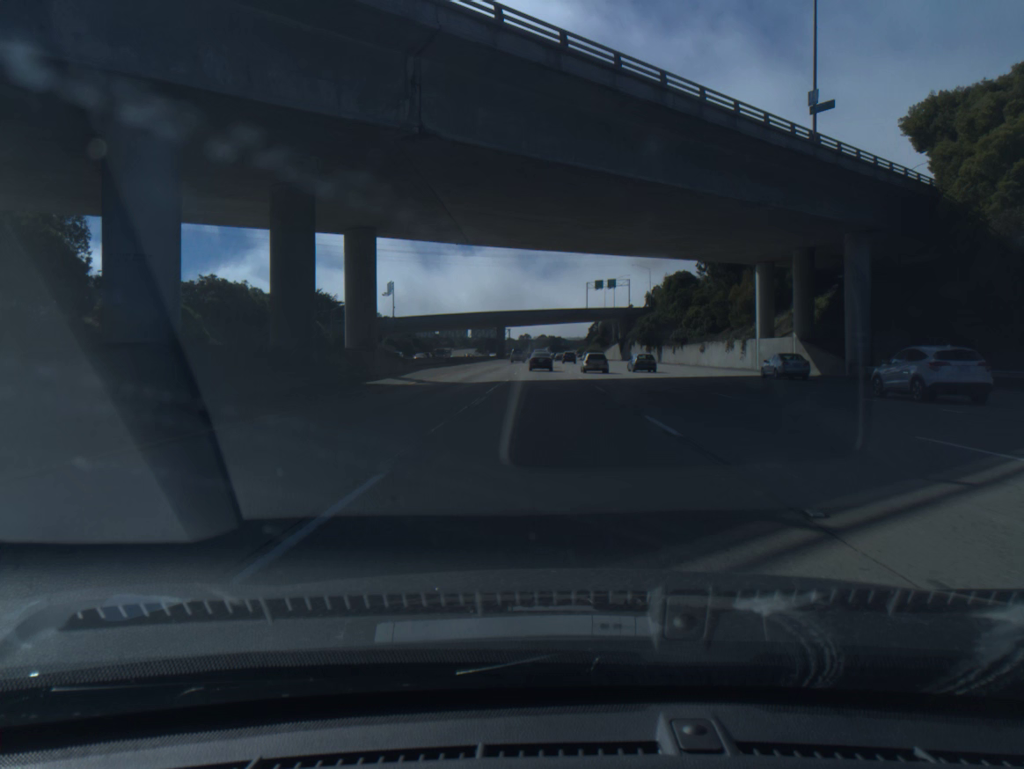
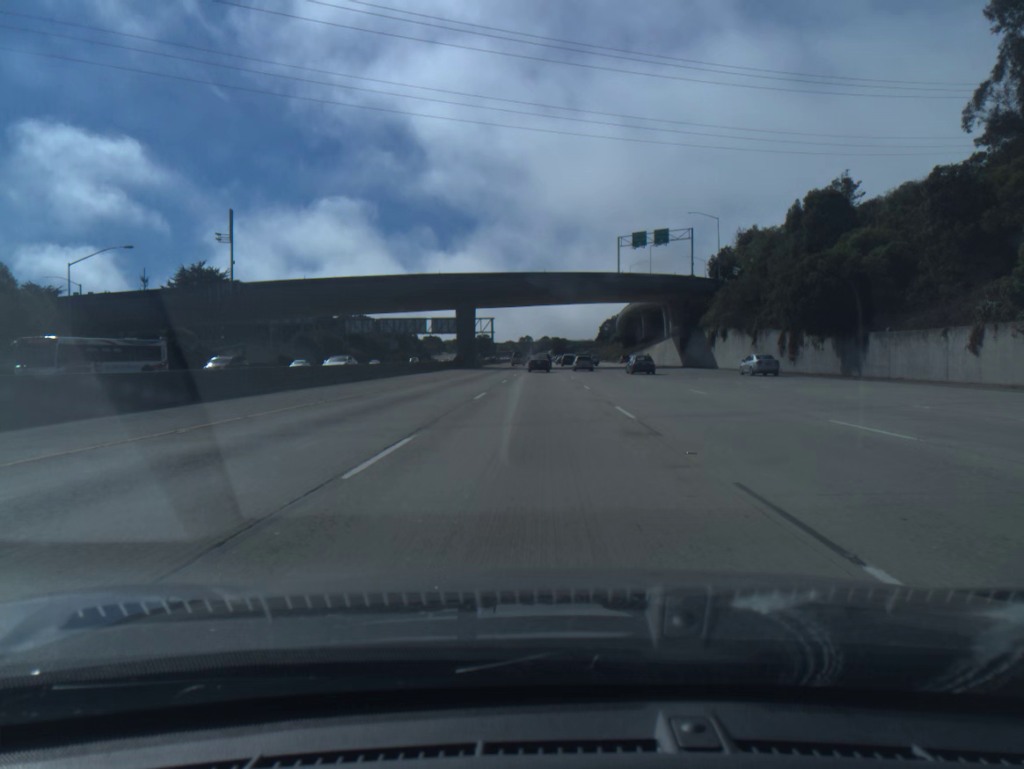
(0.0, +84.3) m; 0°
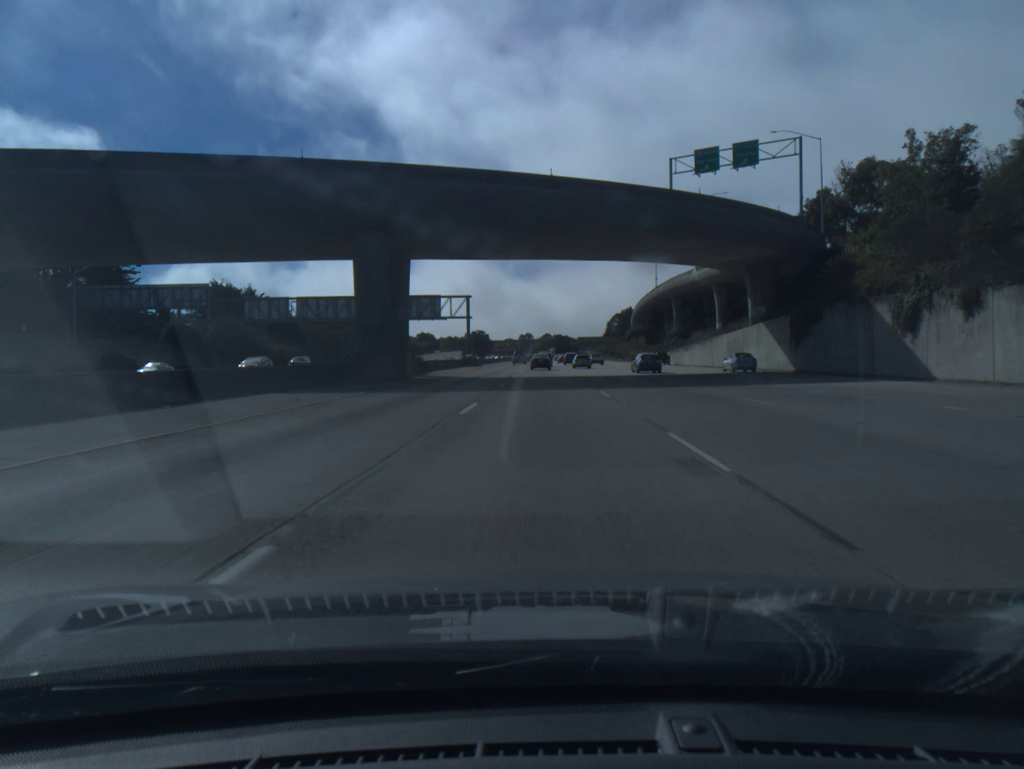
(-0.1, +50.6) m; 0°
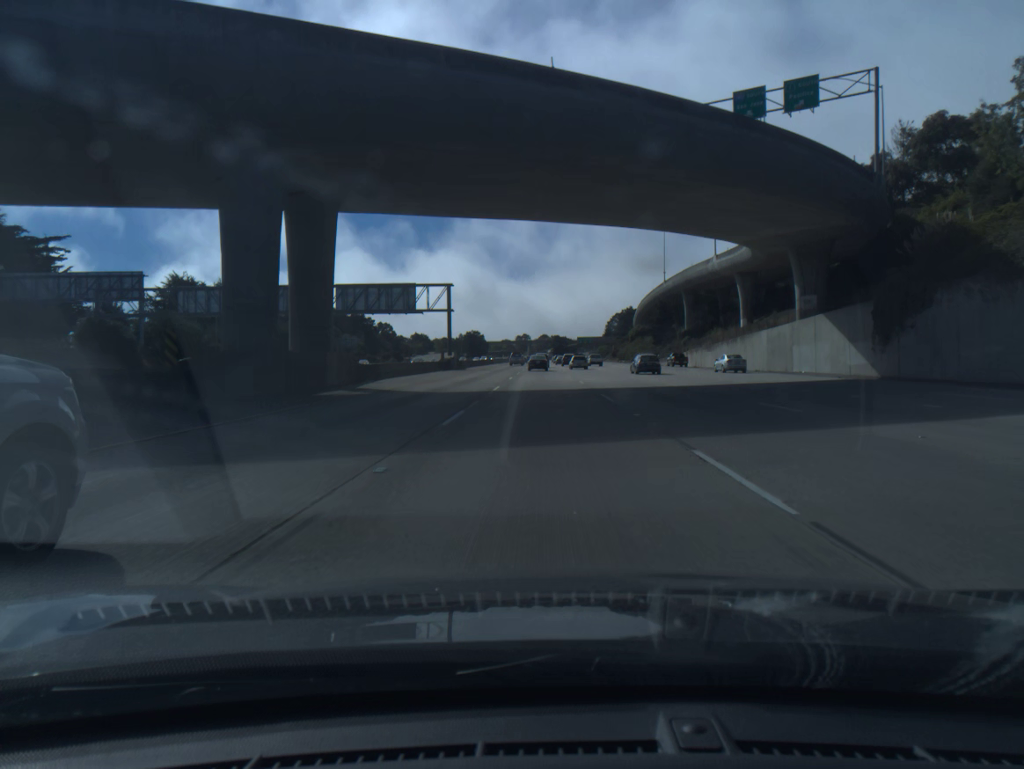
(0.0, +16.9) m; 0°
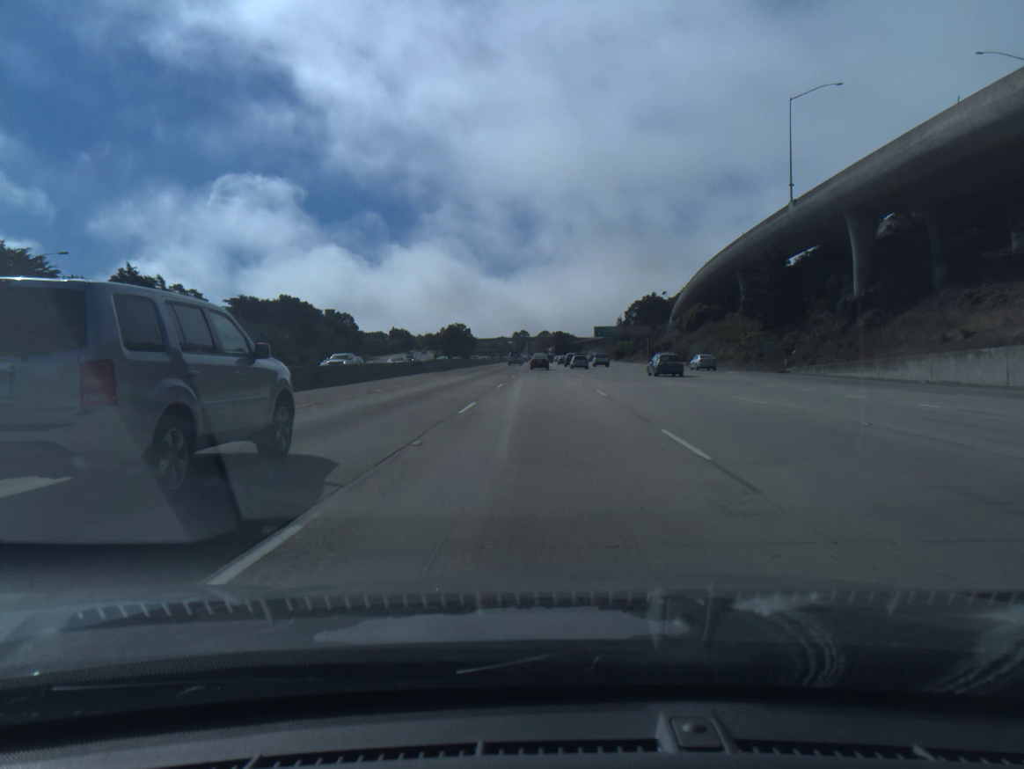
(0.0, +84.8) m; 0°
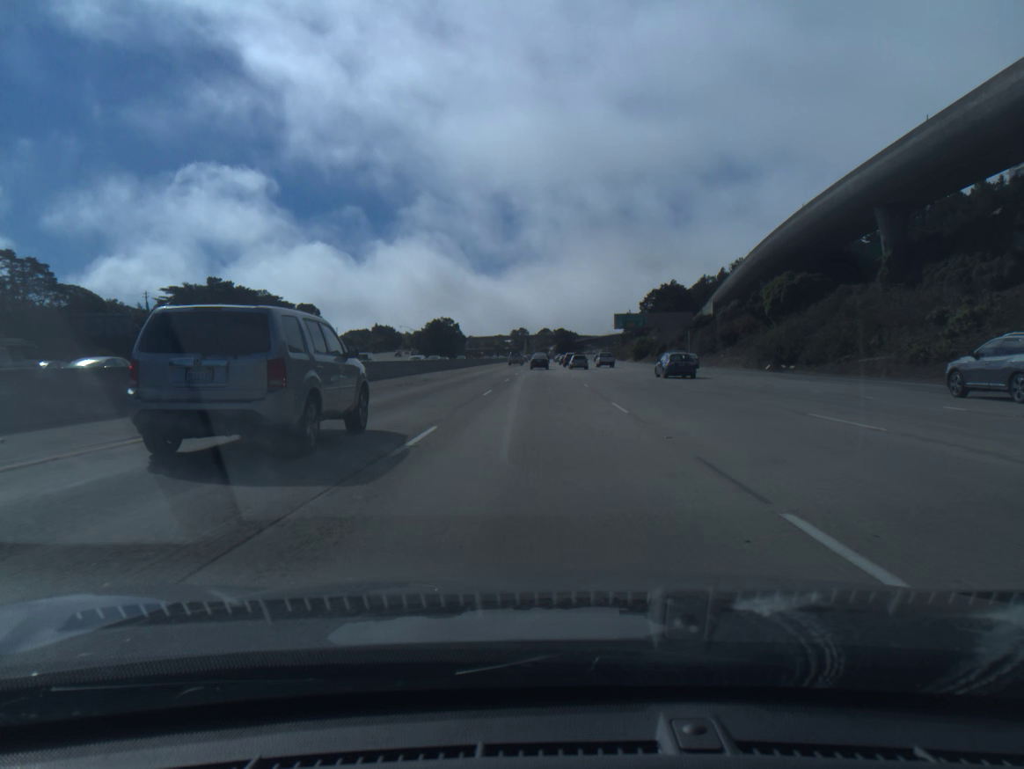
(0.0, +50.9) m; 0°
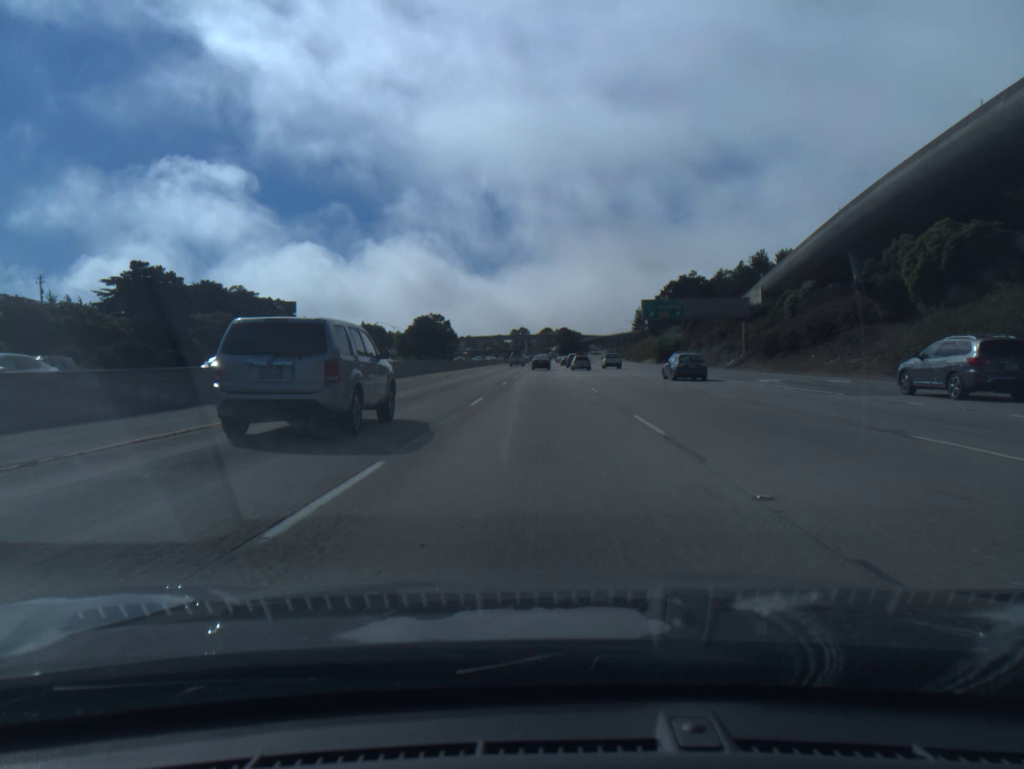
(0.0, +33.8) m; 0°
